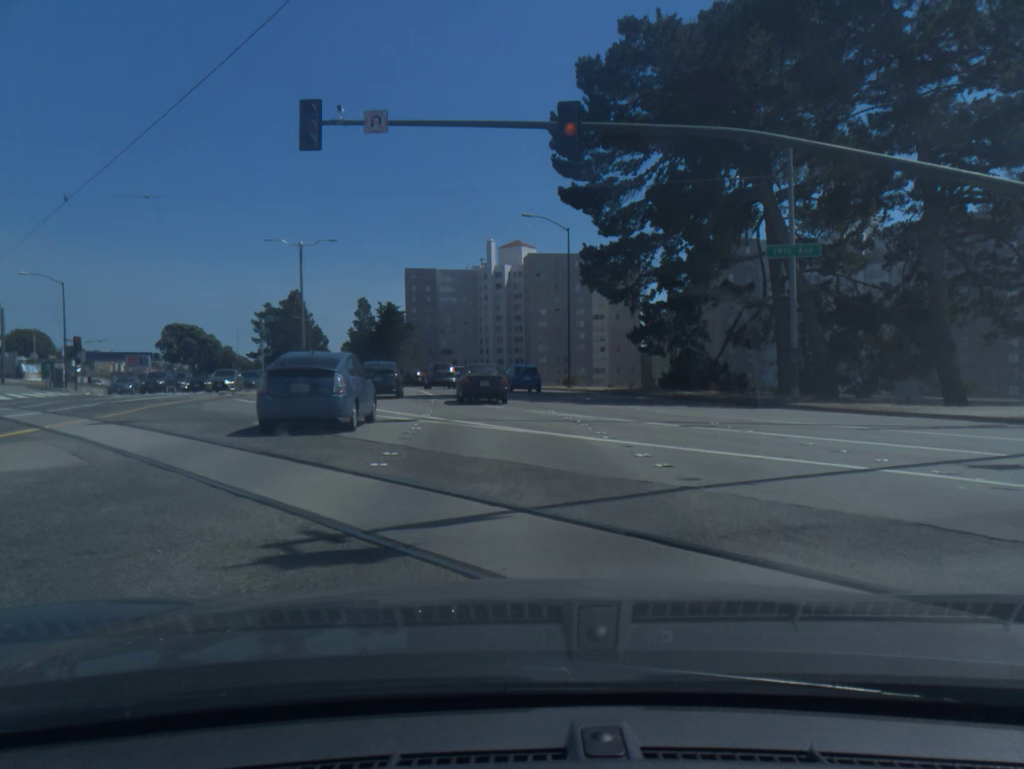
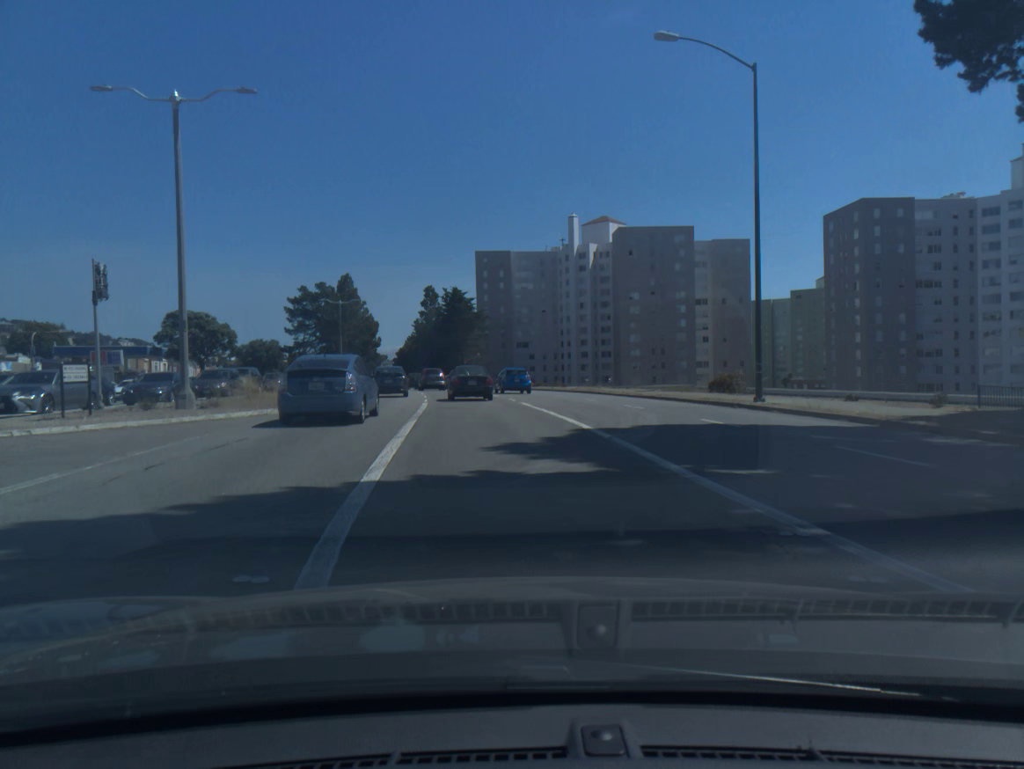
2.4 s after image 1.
(-1.2, +28.7) m; -5°
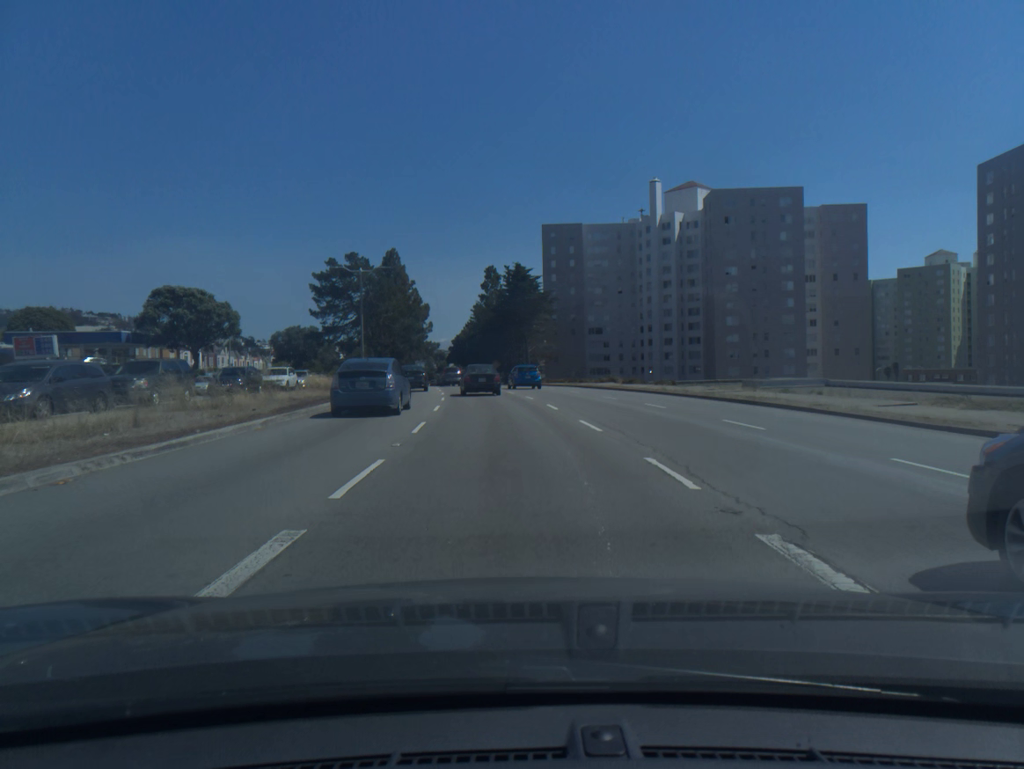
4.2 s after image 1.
(-1.1, +22.4) m; -4°
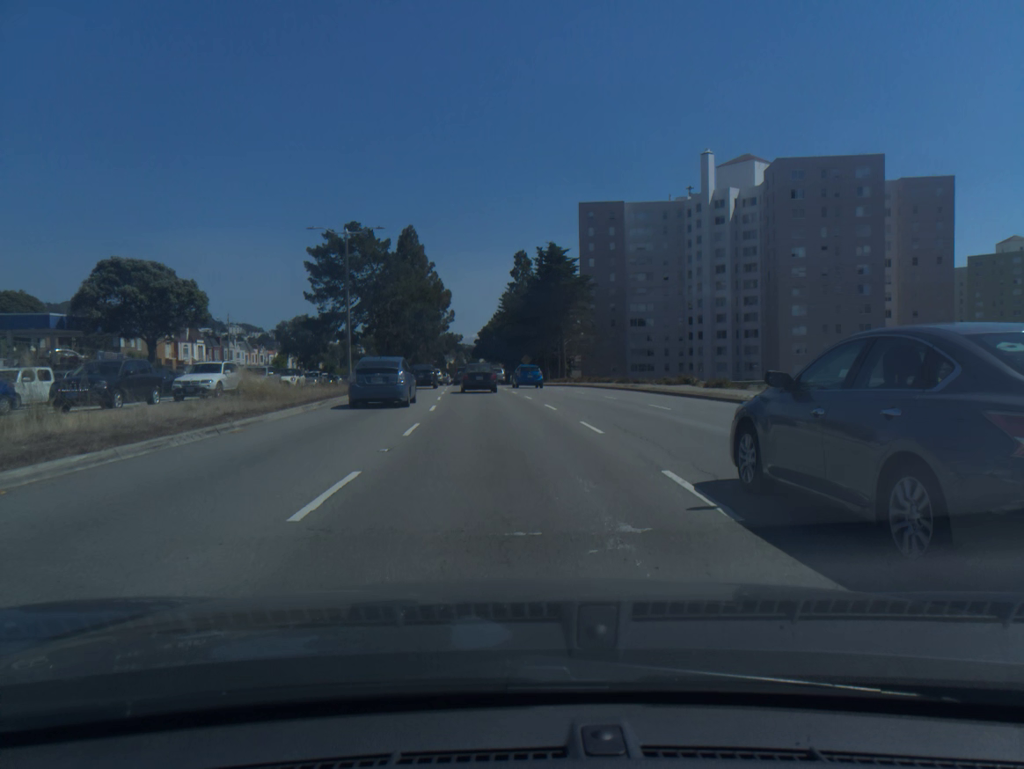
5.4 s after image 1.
(-0.3, +15.8) m; -2°
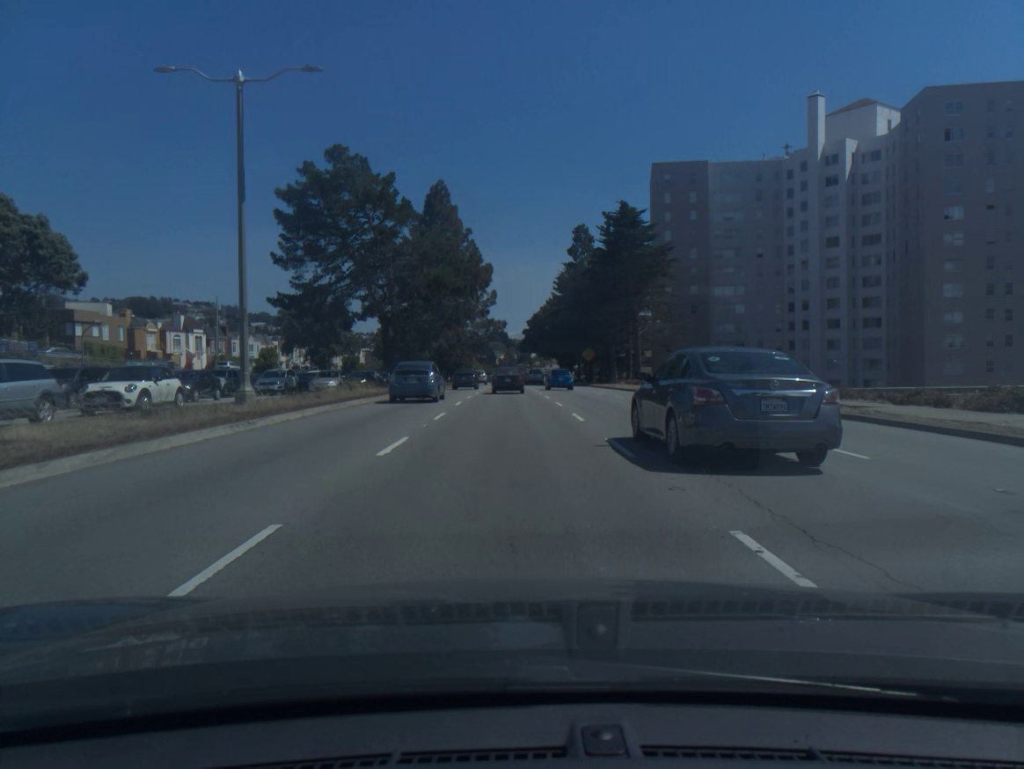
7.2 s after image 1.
(-0.9, +25.1) m; -4°
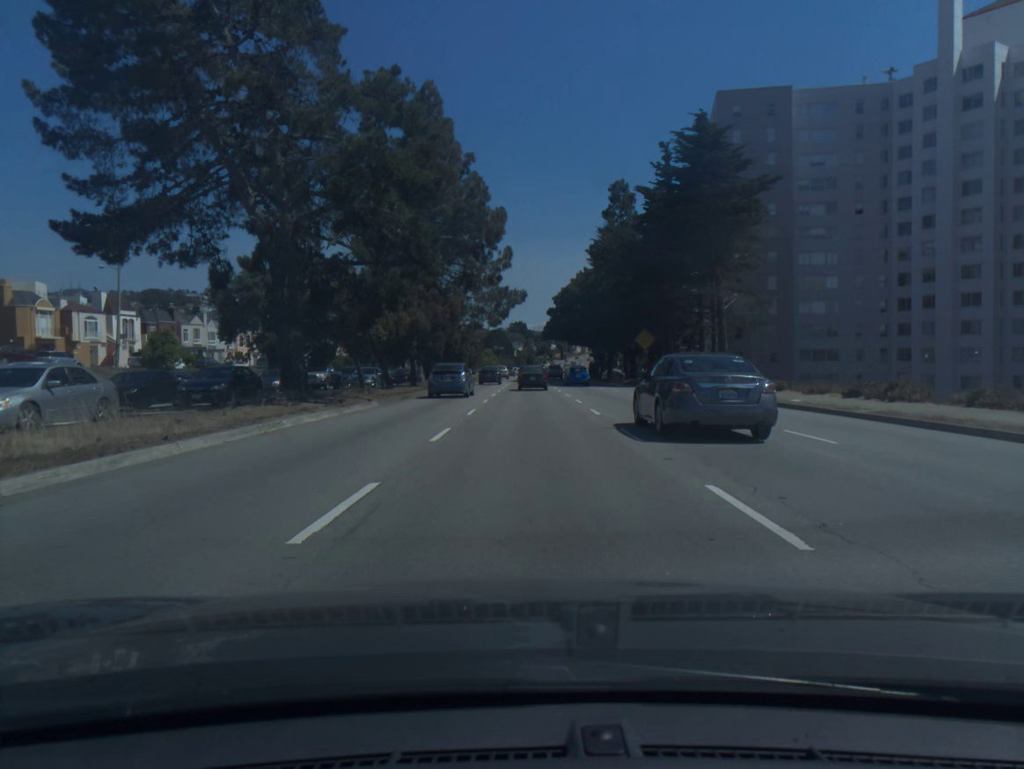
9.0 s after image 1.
(-0.4, +27.3) m; -1°
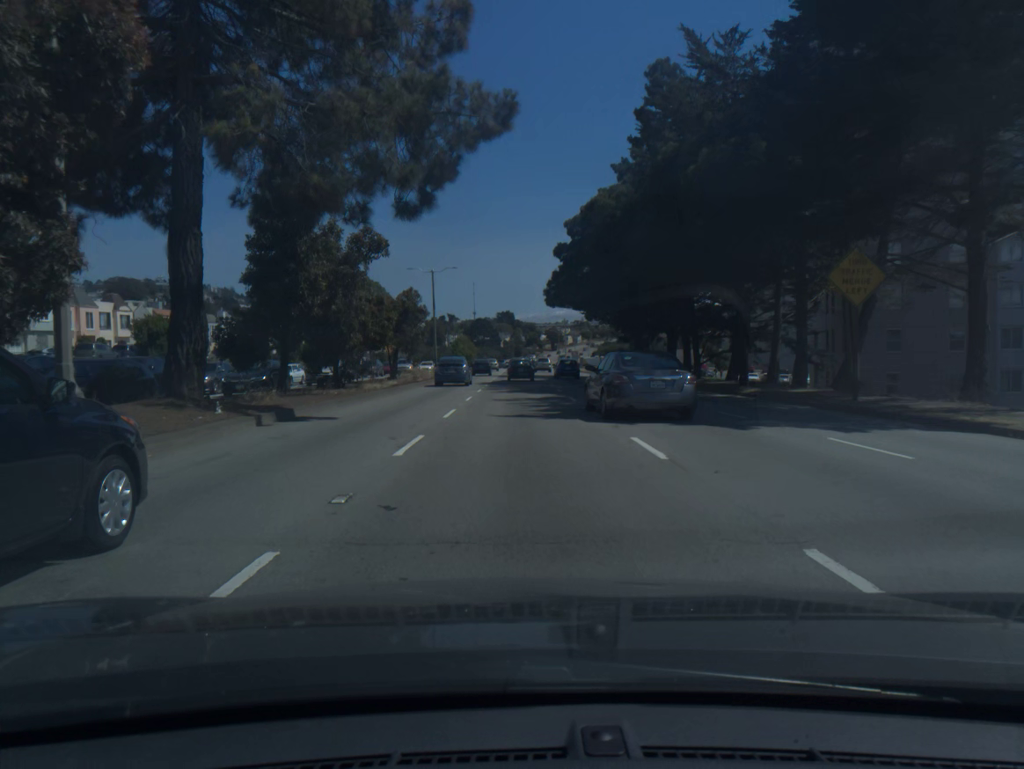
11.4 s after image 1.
(+0.3, +40.0) m; +1°
